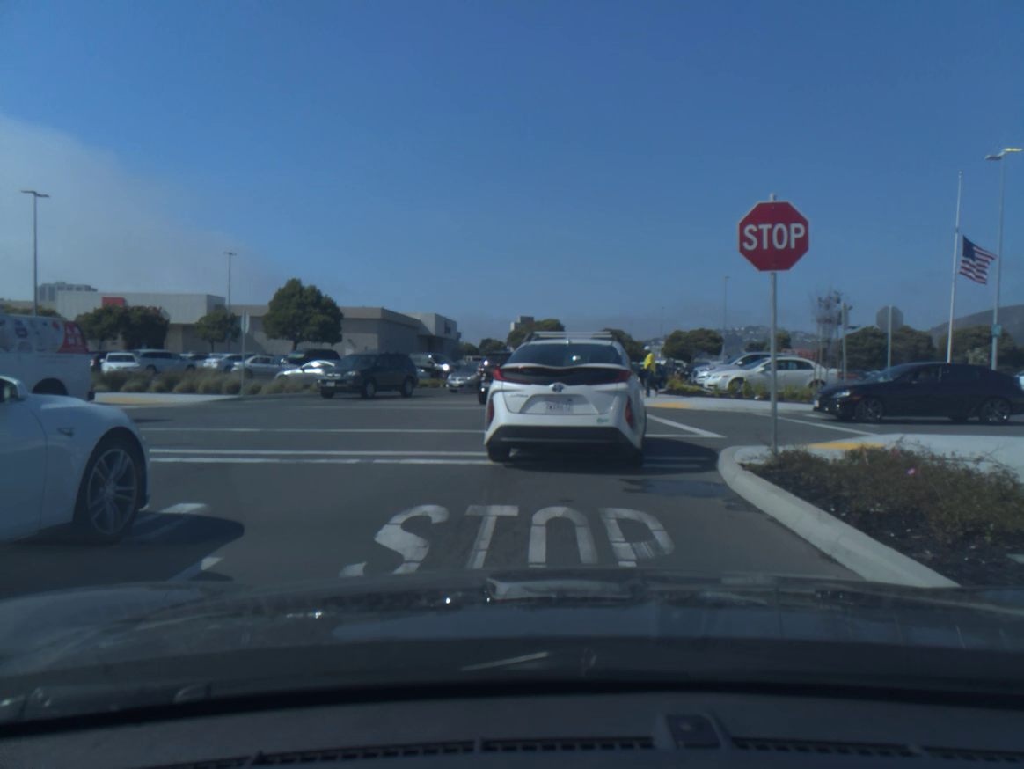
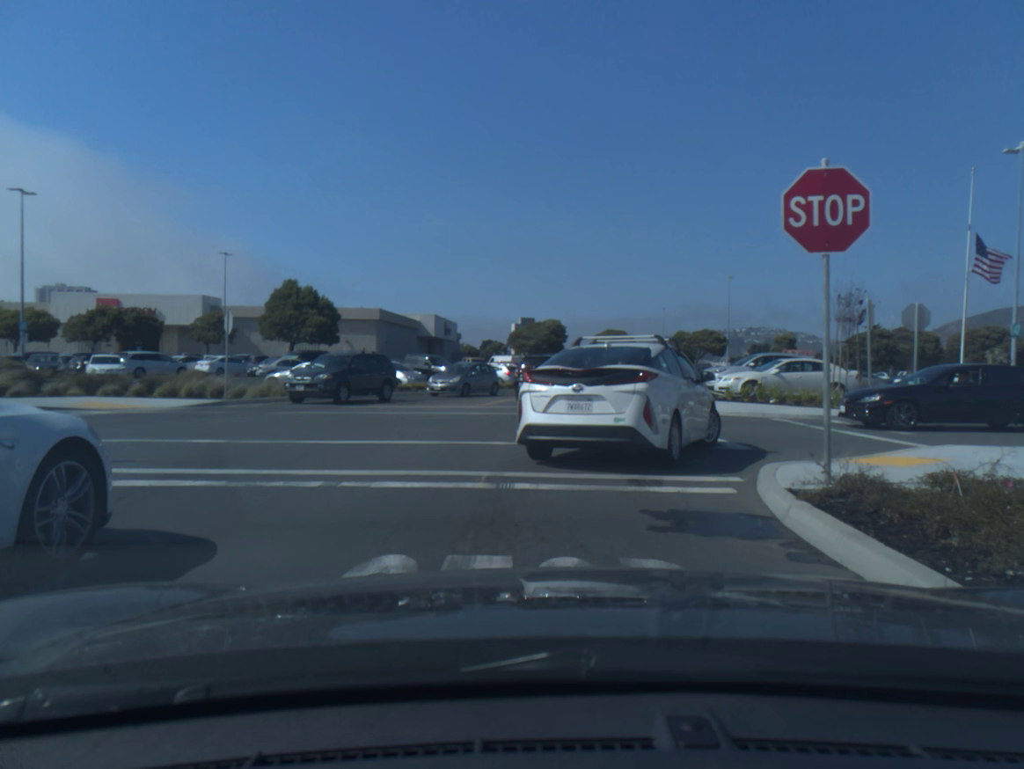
(0.0, +1.5) m; 0°
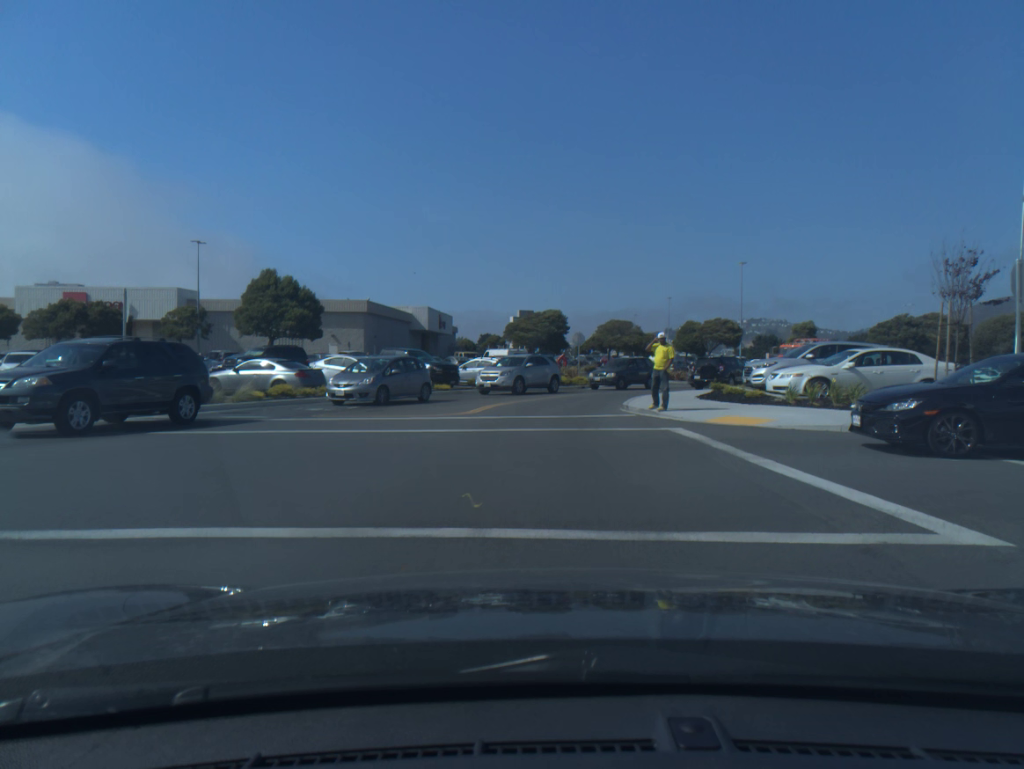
(0.0, +6.2) m; +2°
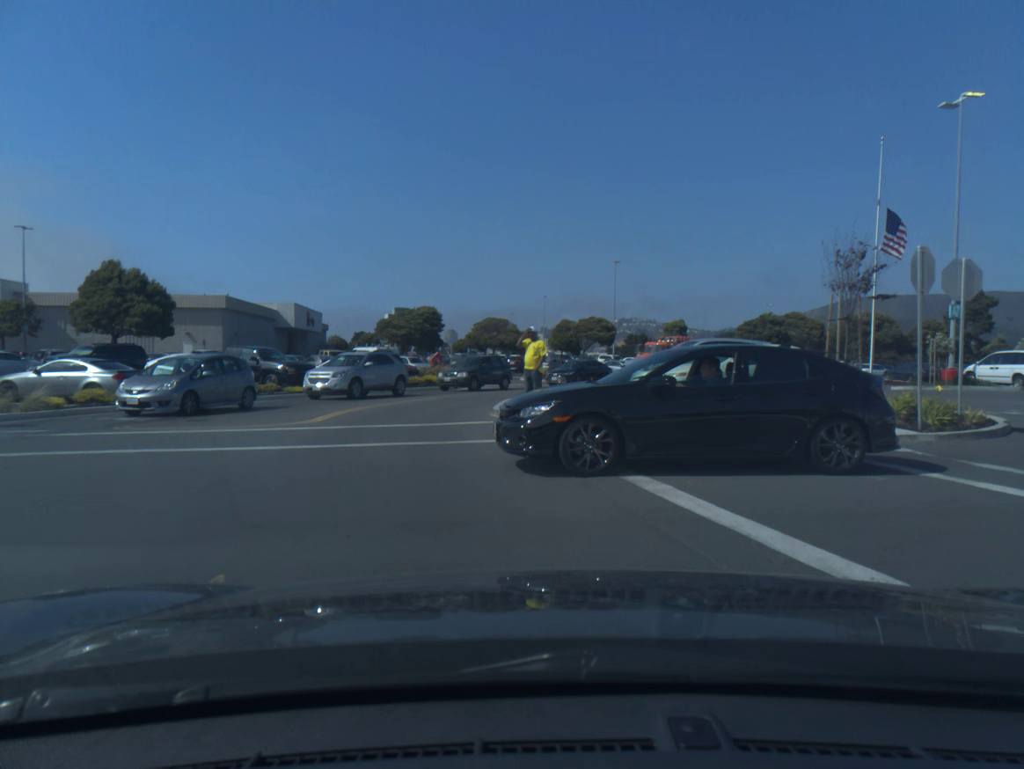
(+0.3, +2.3) m; +17°
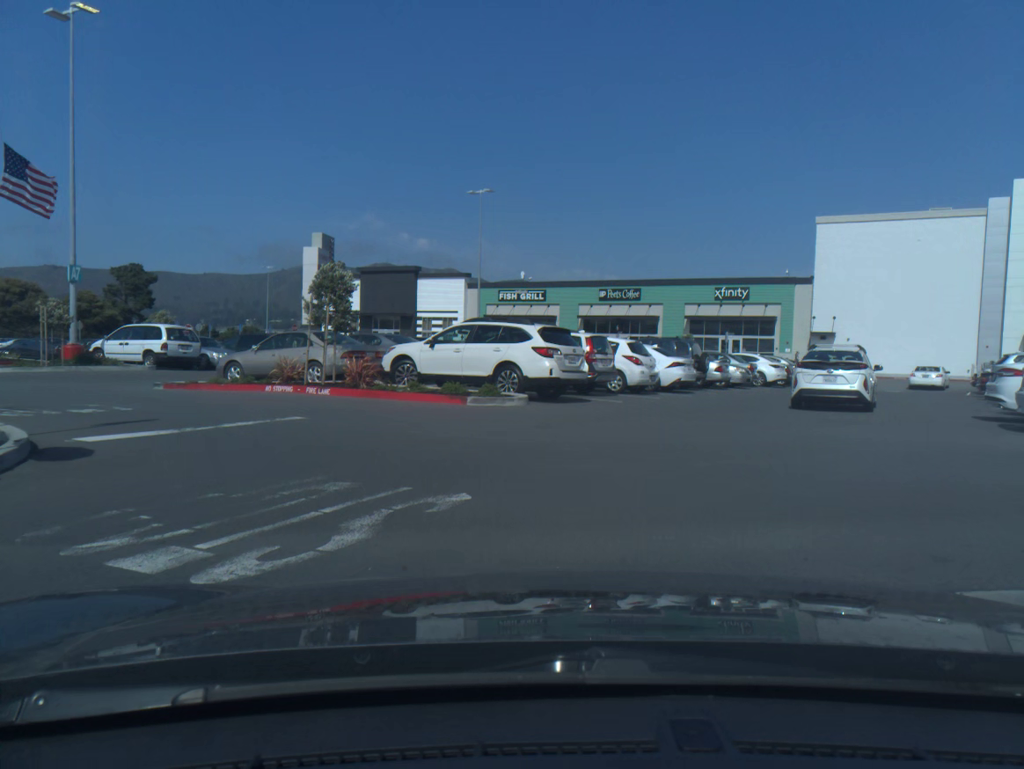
(+3.4, +6.2) m; +55°
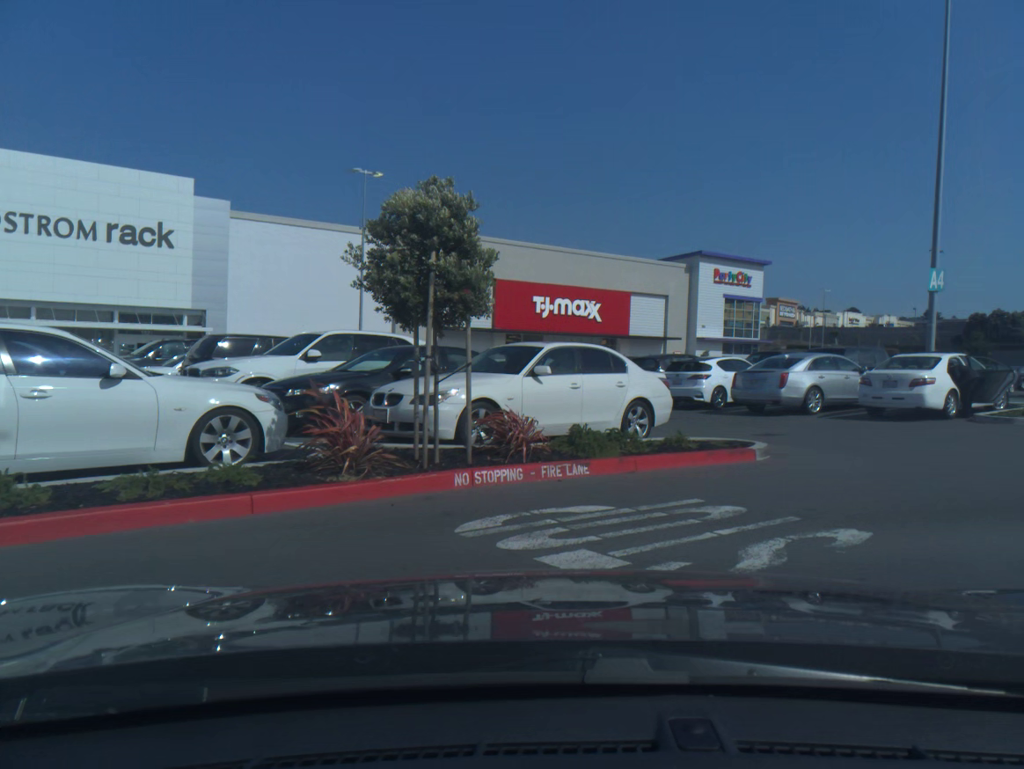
(+3.7, +5.6) m; +79°
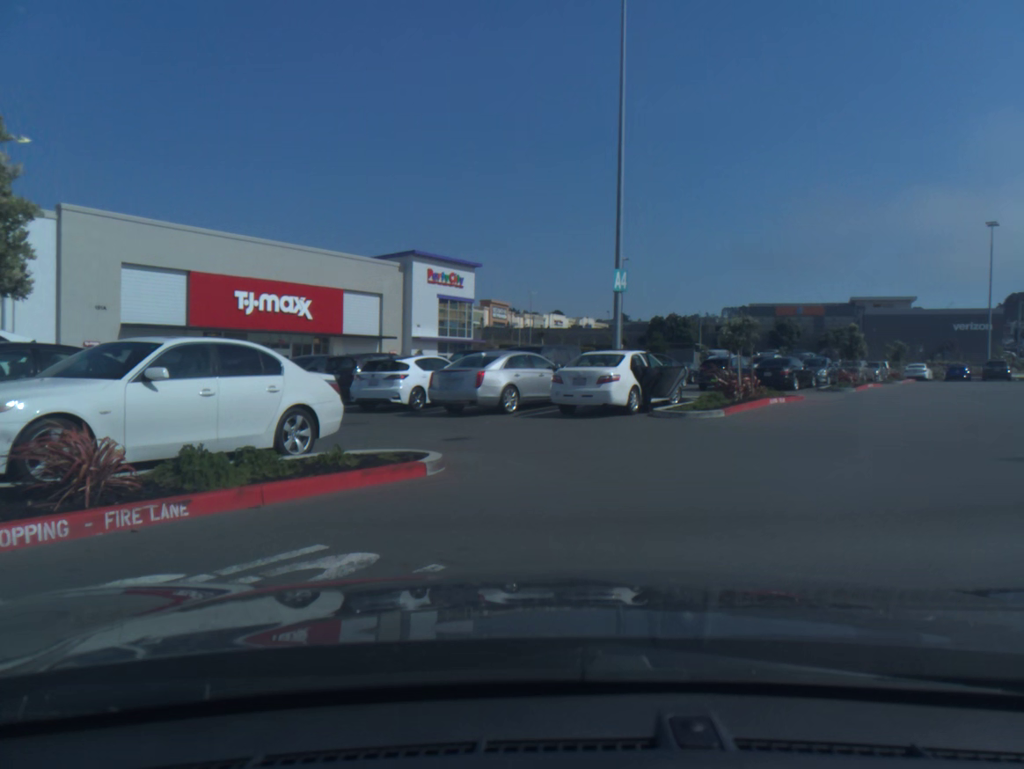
(+0.3, +1.7) m; +14°
